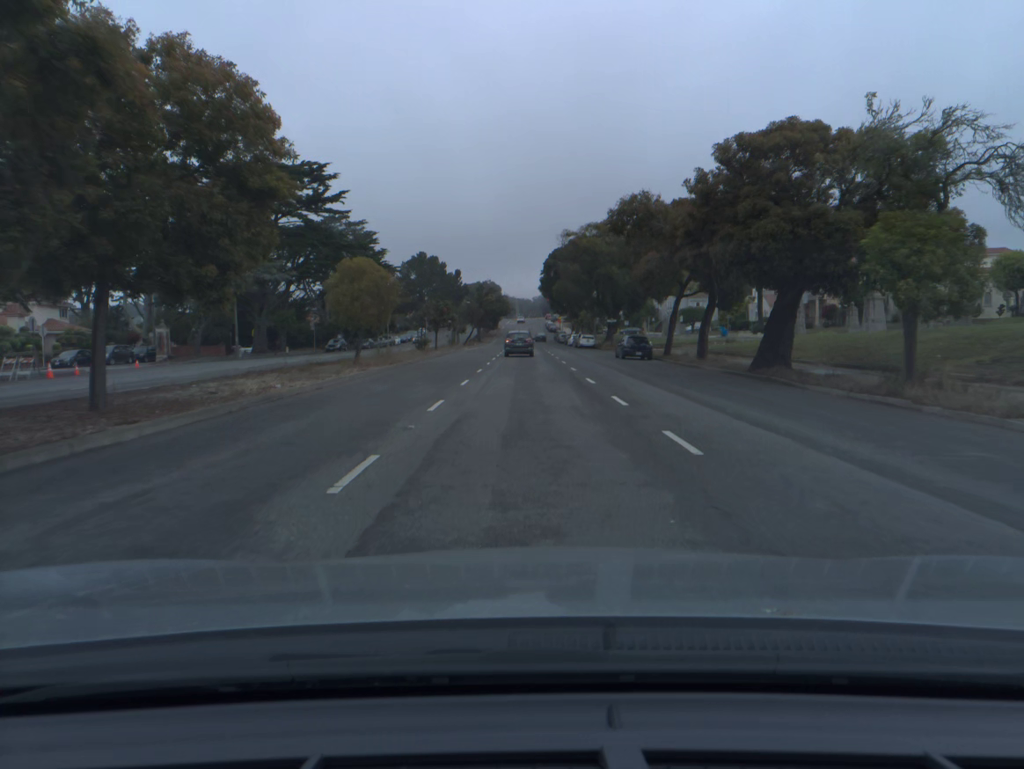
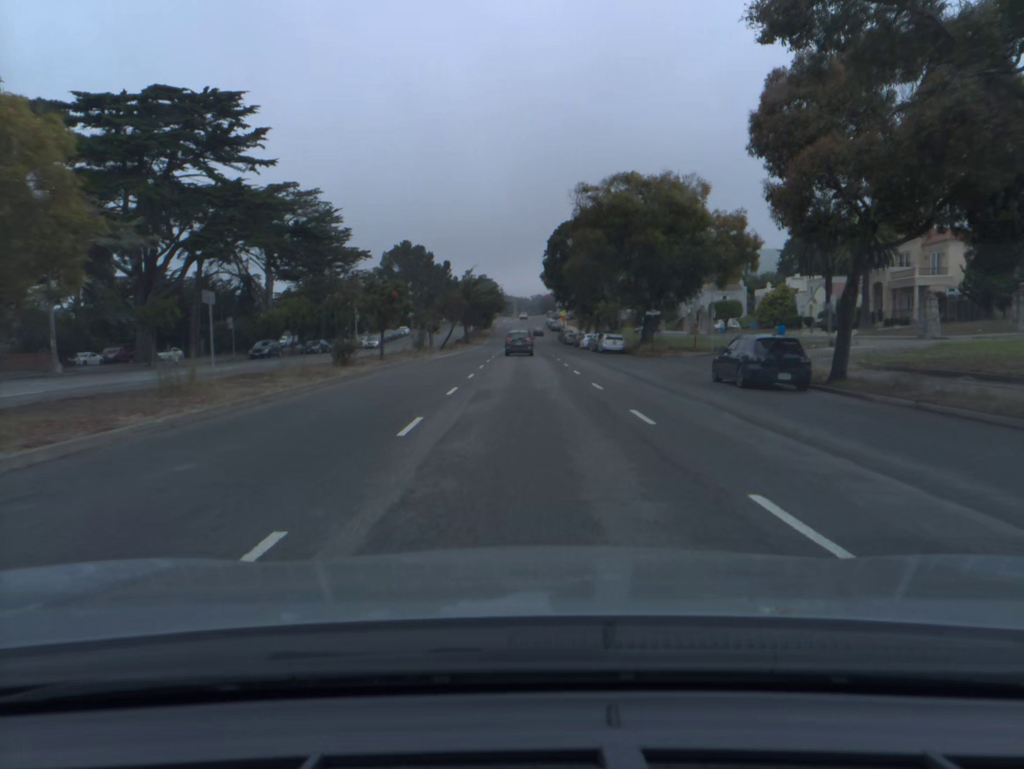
(0.0, +25.4) m; 0°
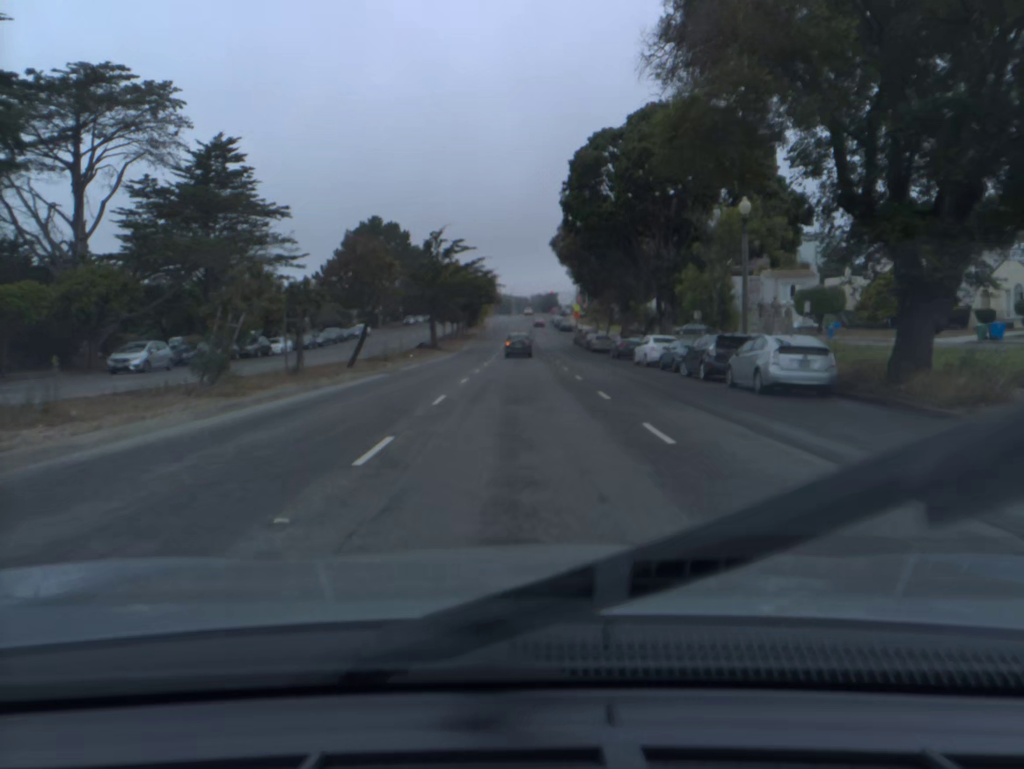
(0.0, +38.0) m; 0°
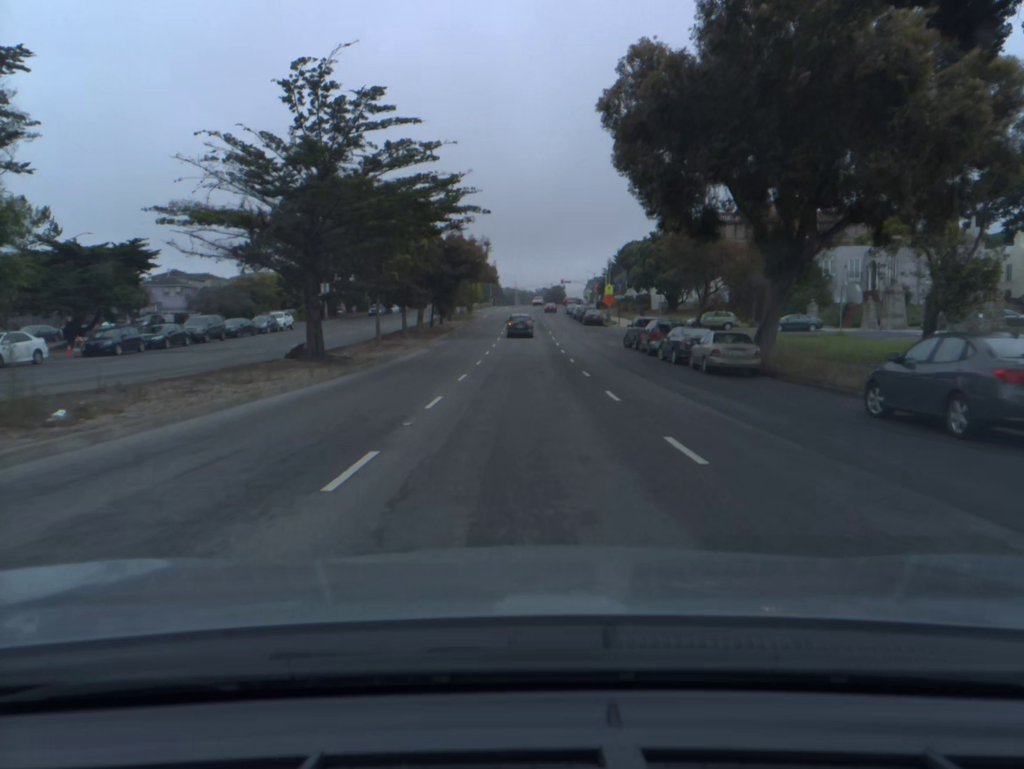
(-0.1, +37.9) m; 0°
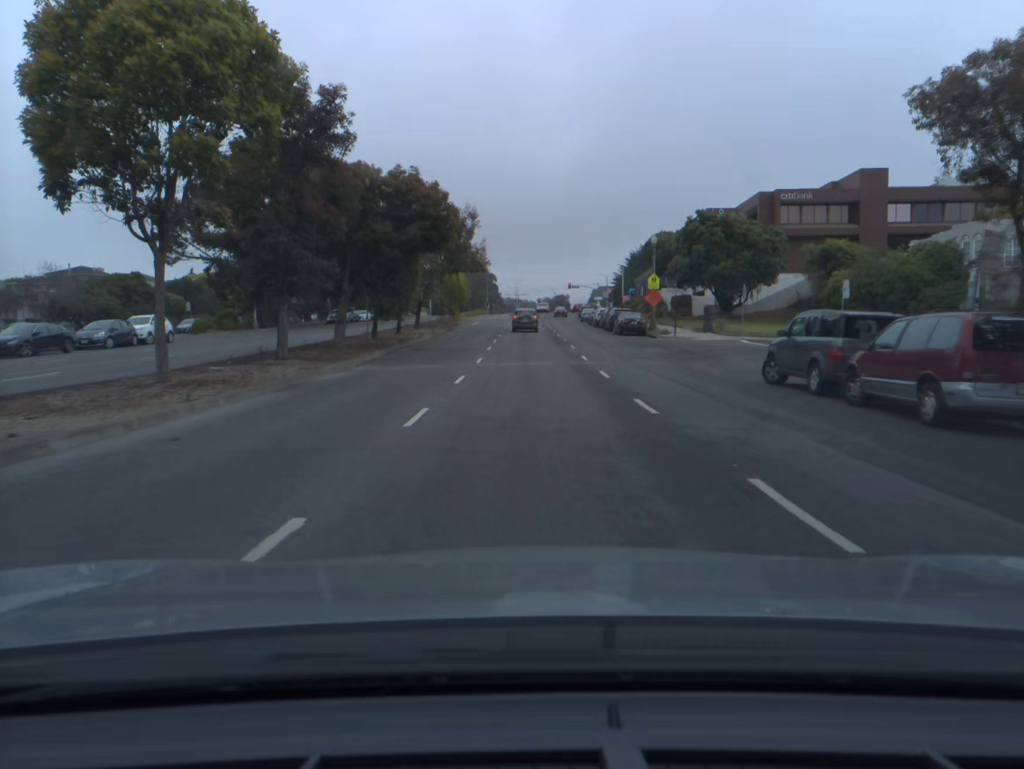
(0.0, +25.2) m; 0°
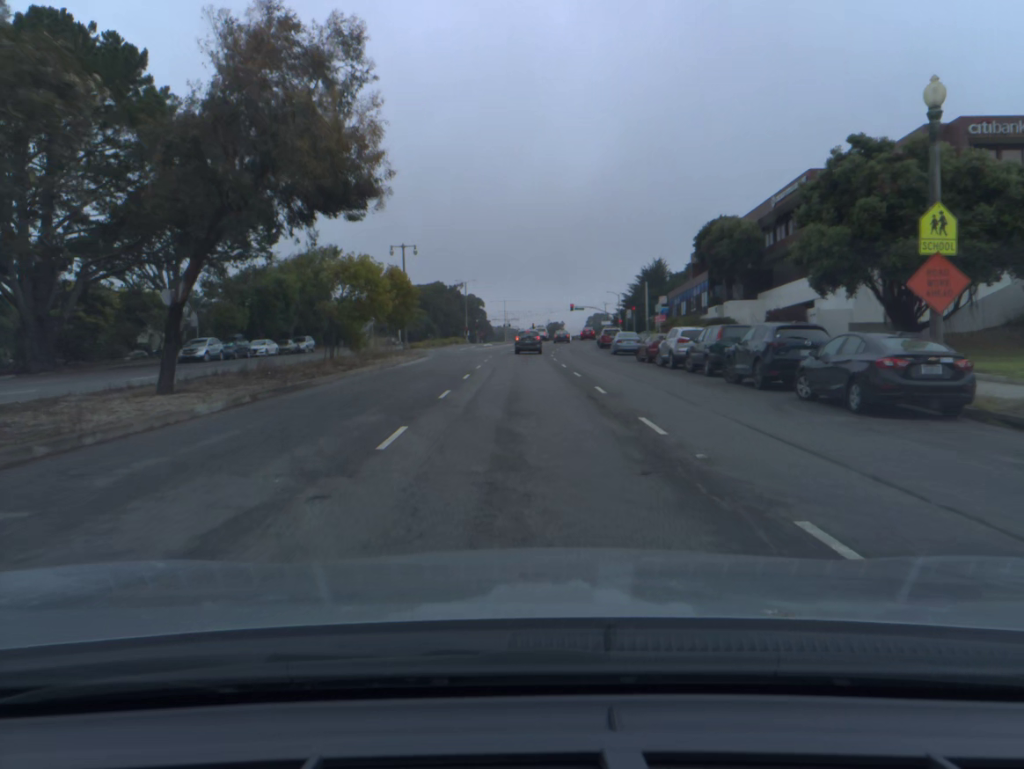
(+0.2, +37.1) m; +1°
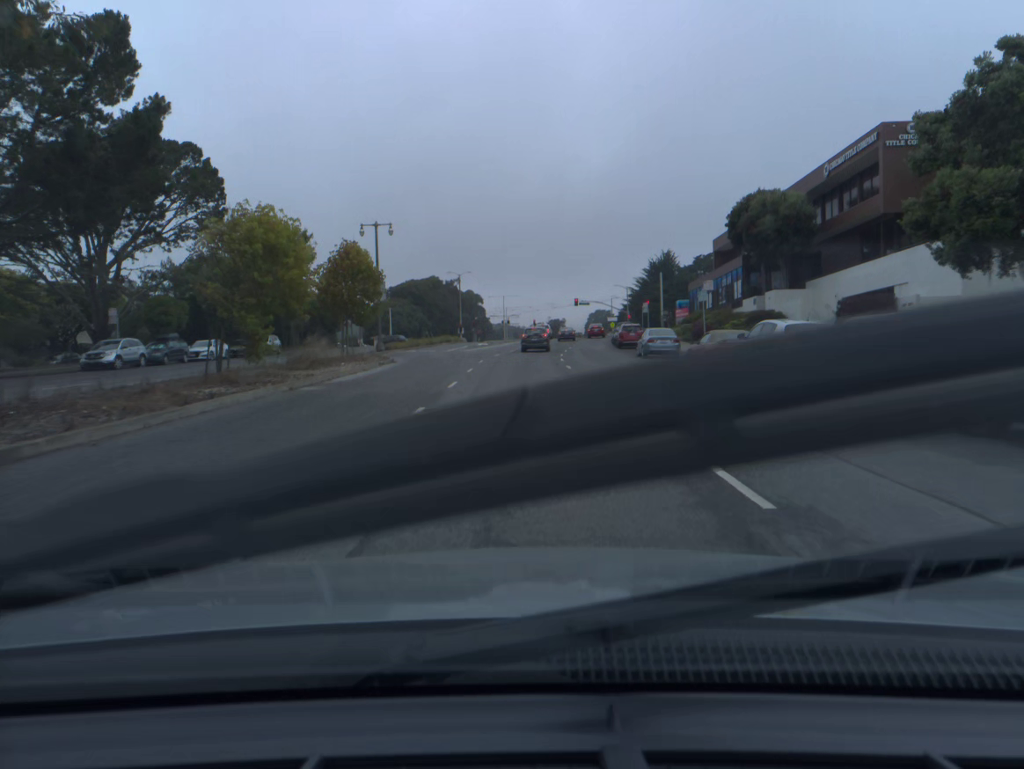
(0.0, +12.1) m; 0°
